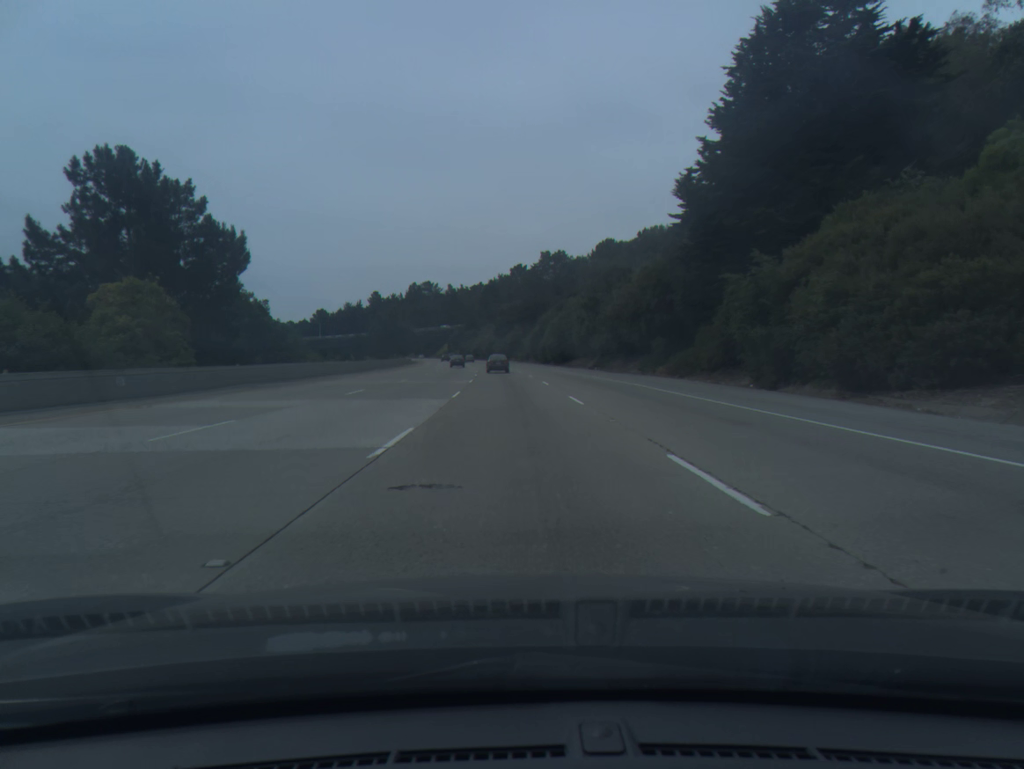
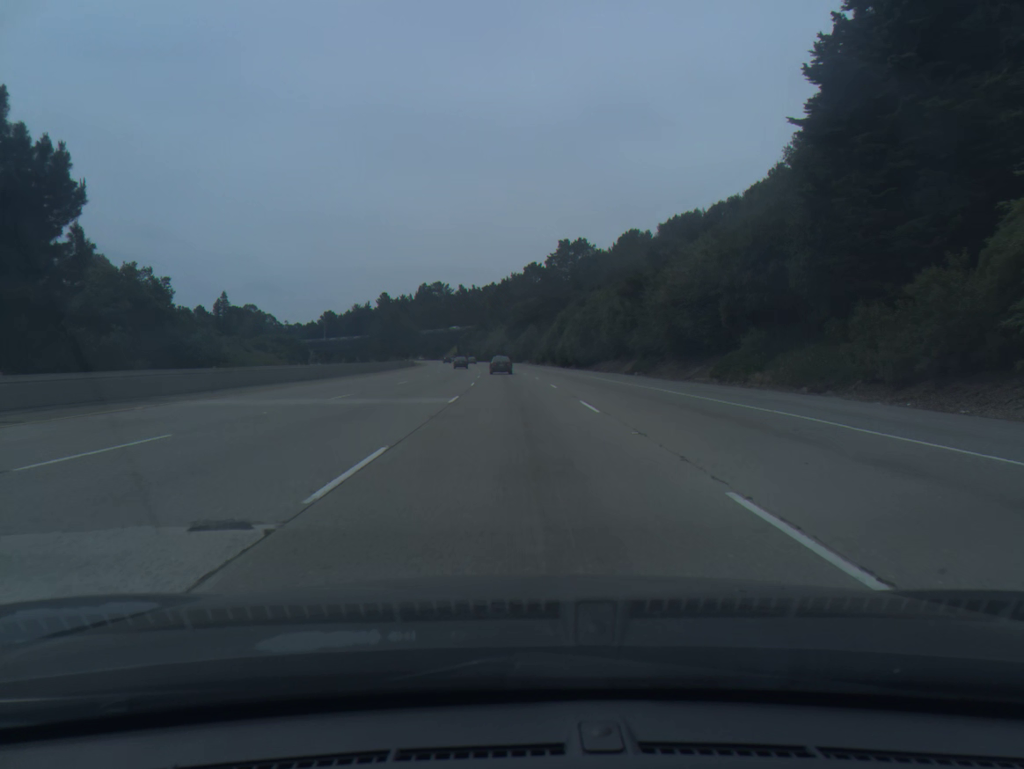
(-0.1, +17.6) m; -1°
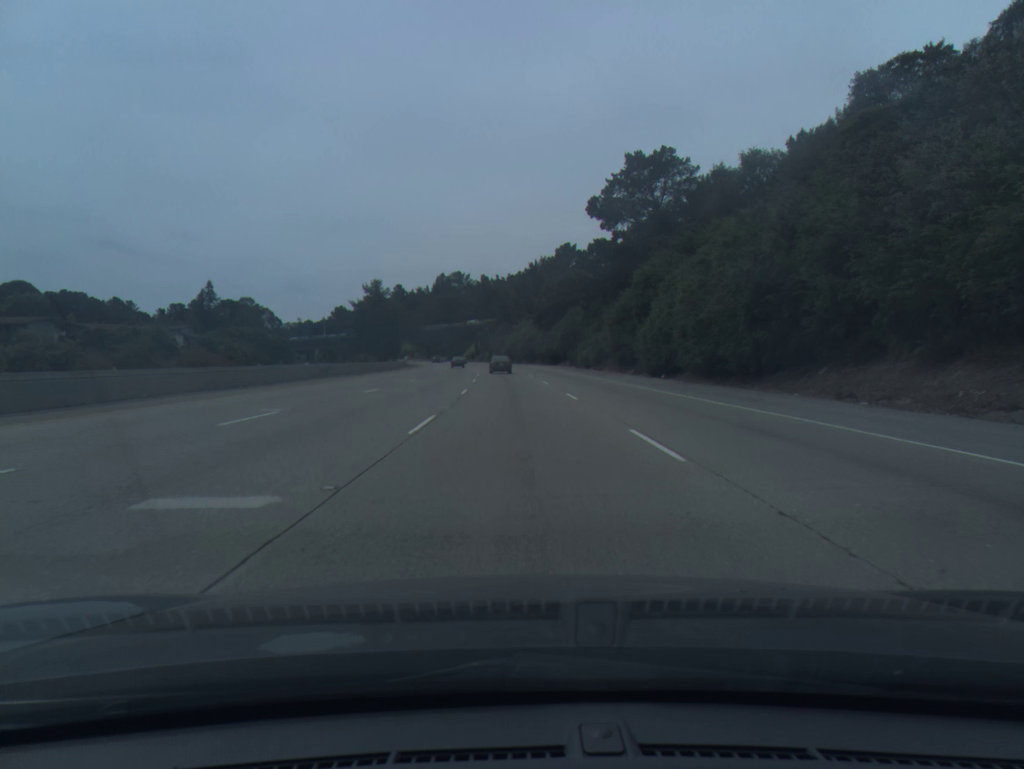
(-1.1, +52.8) m; -2°
